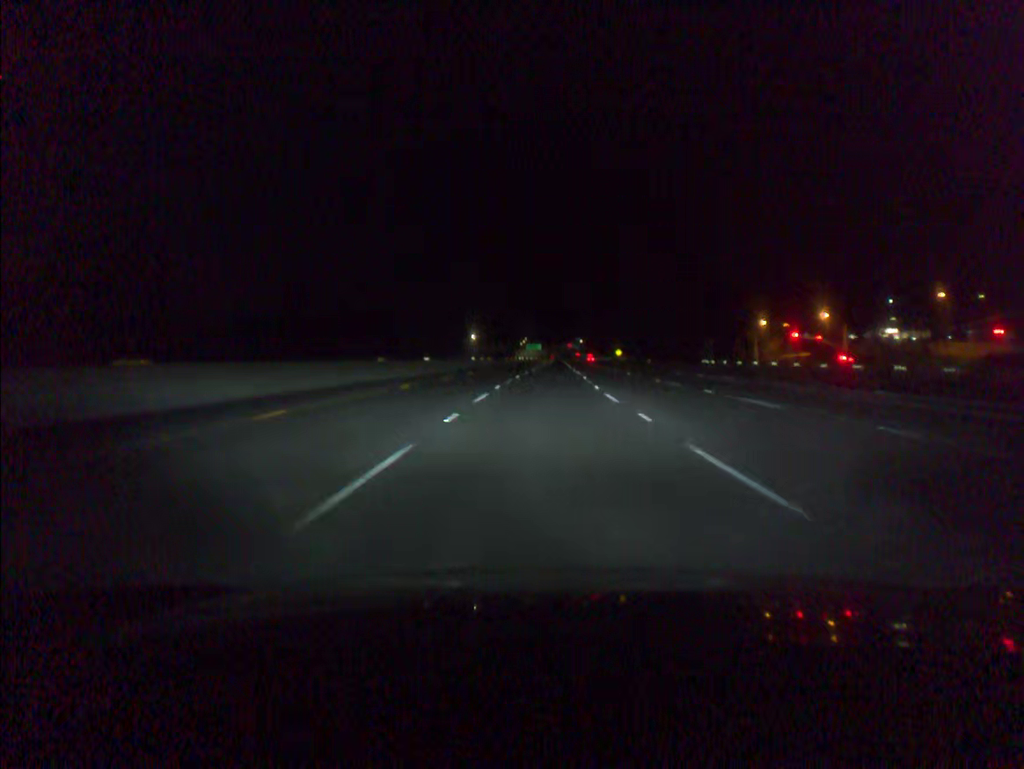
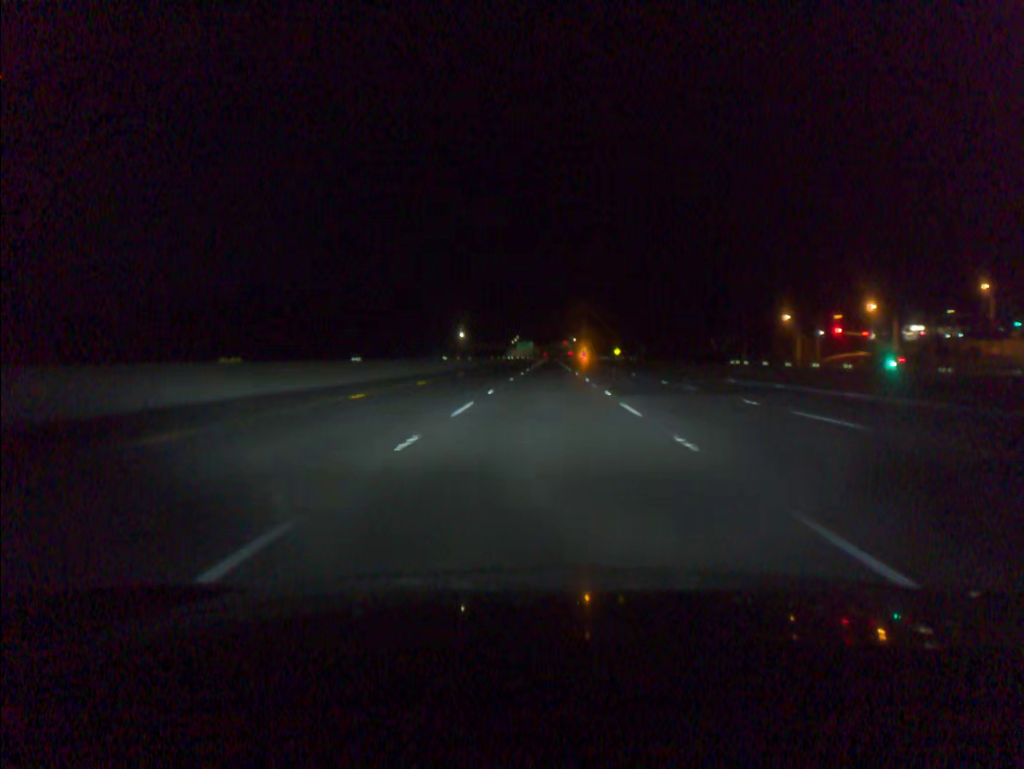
(+0.1, +19.0) m; +1°
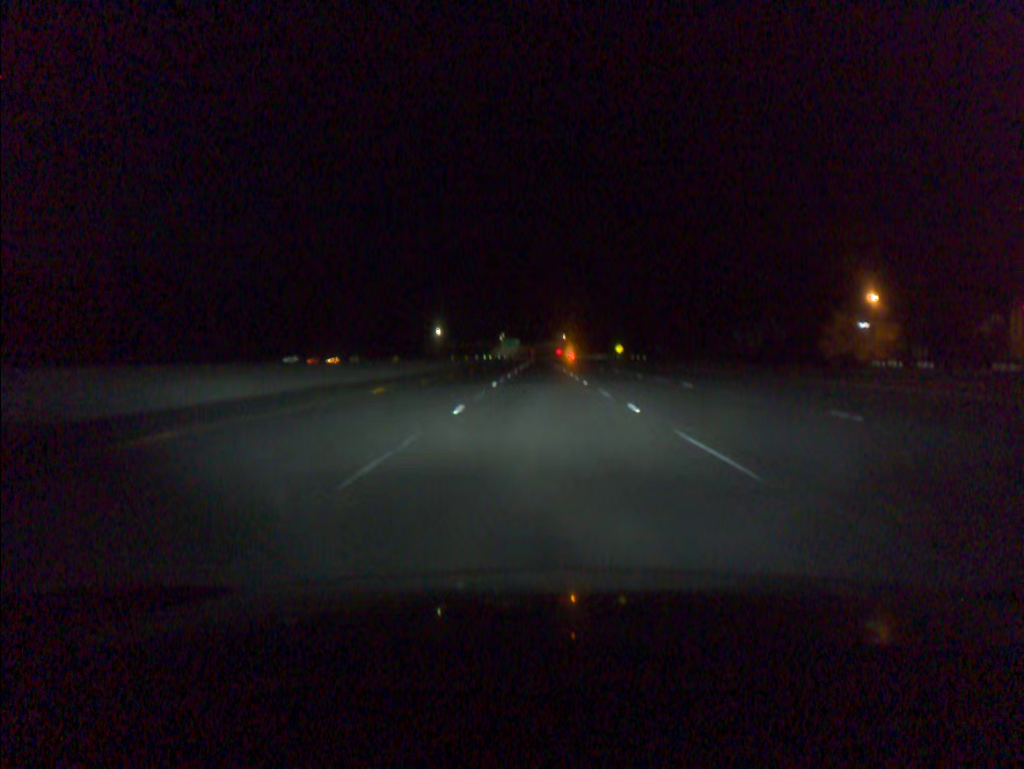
(+0.3, +38.0) m; +1°
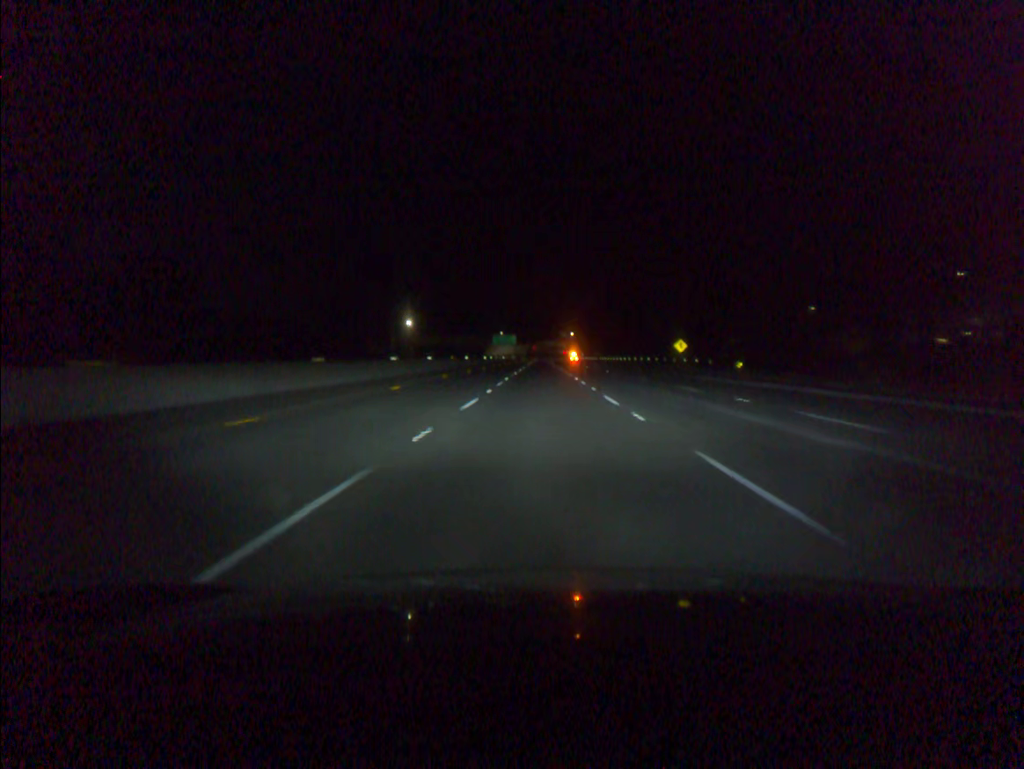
(+0.1, +75.8) m; 0°
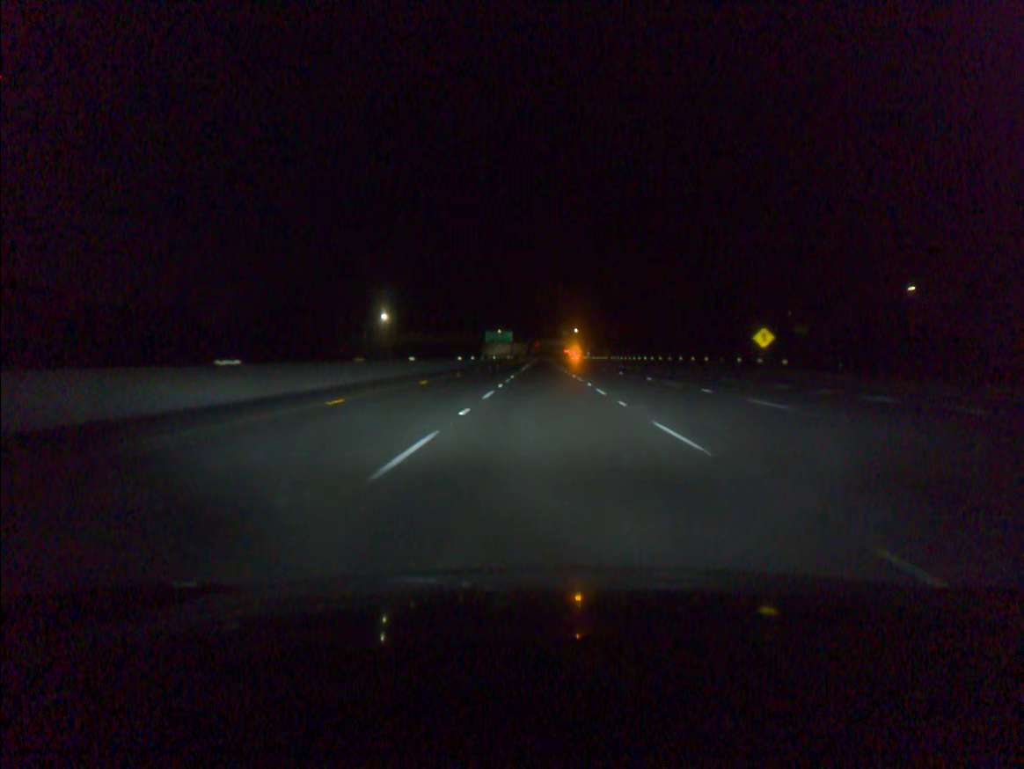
(0.0, +38.1) m; 0°
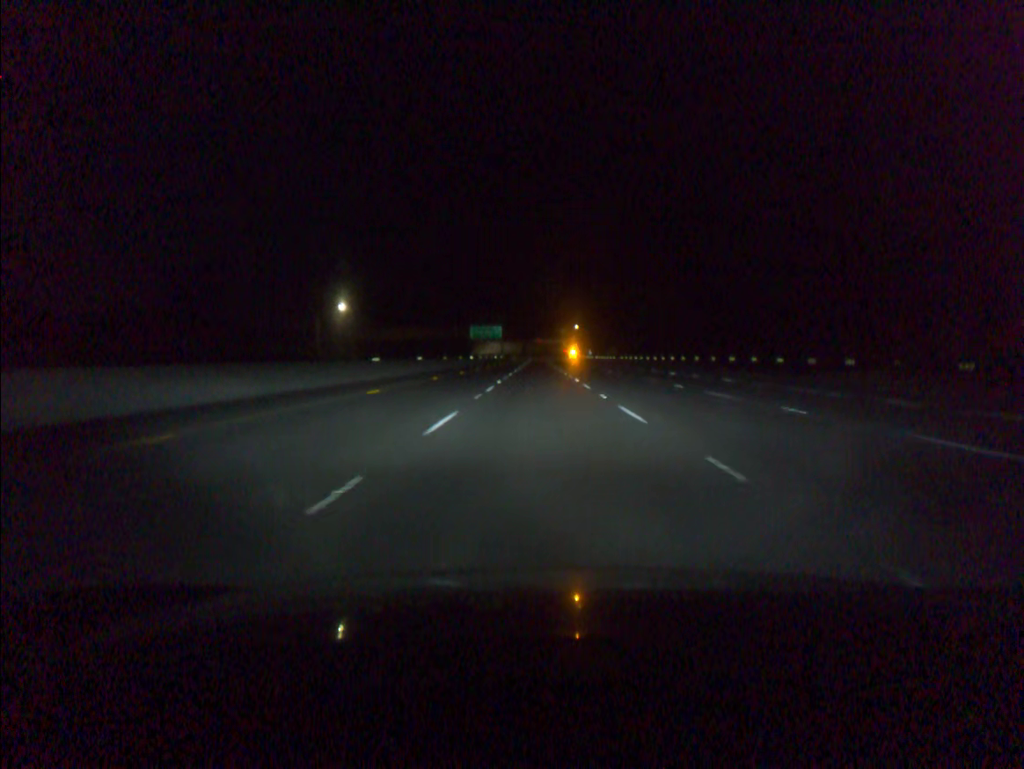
(+0.1, +38.4) m; 0°
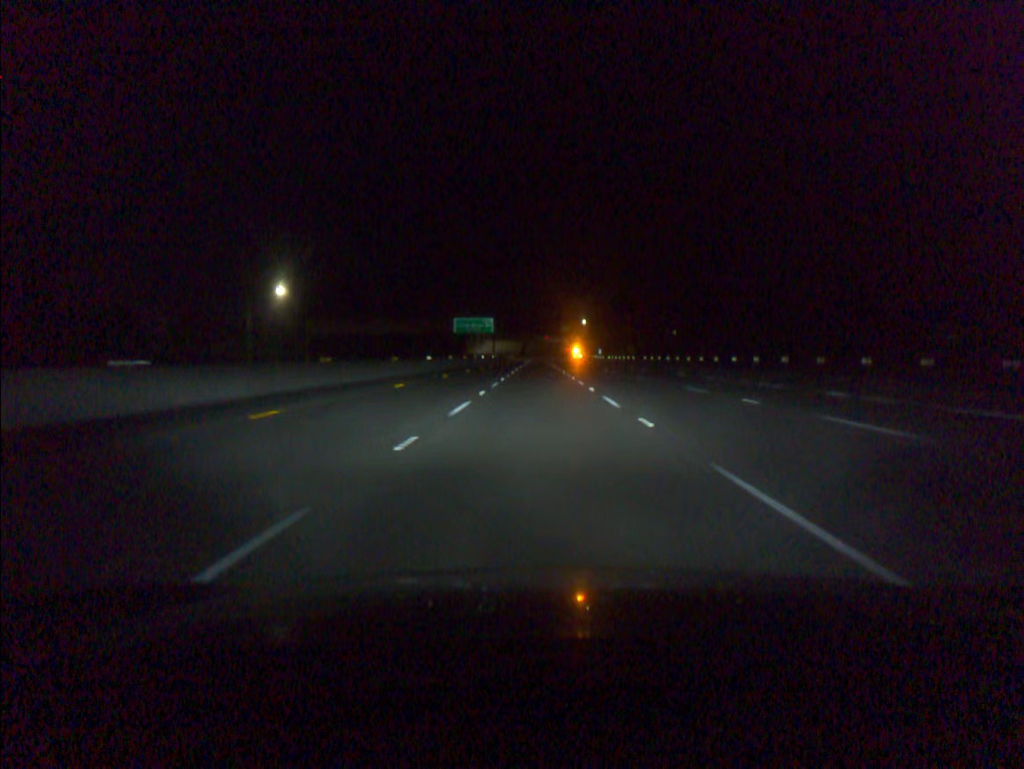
(0.0, +39.0) m; 0°
